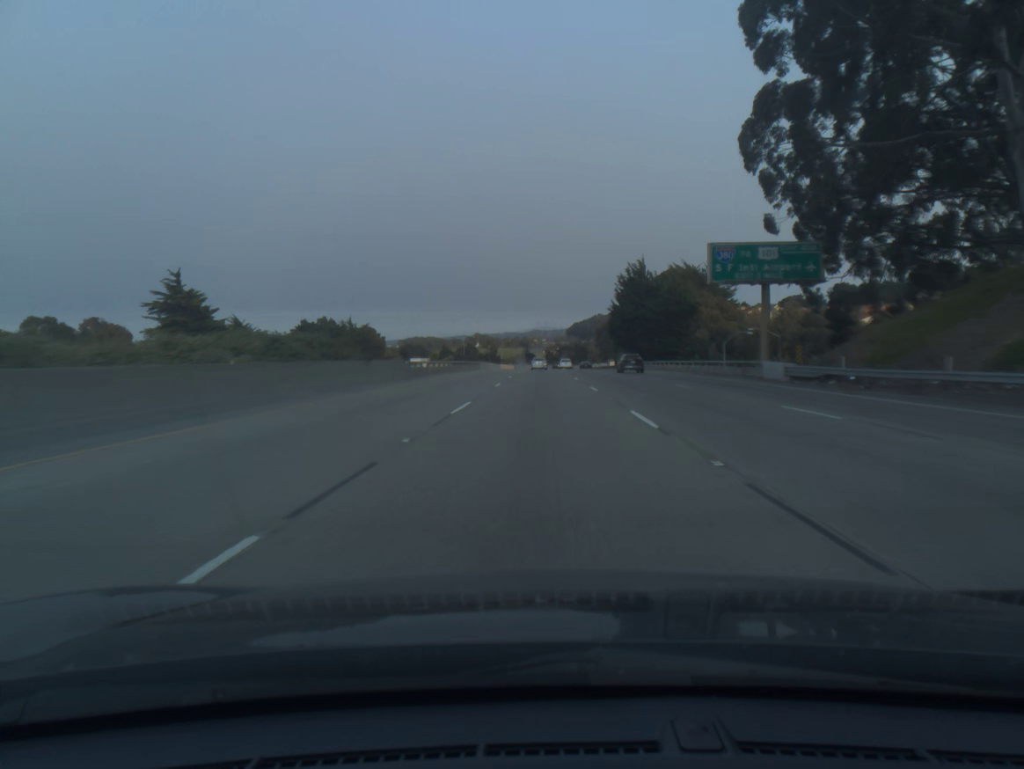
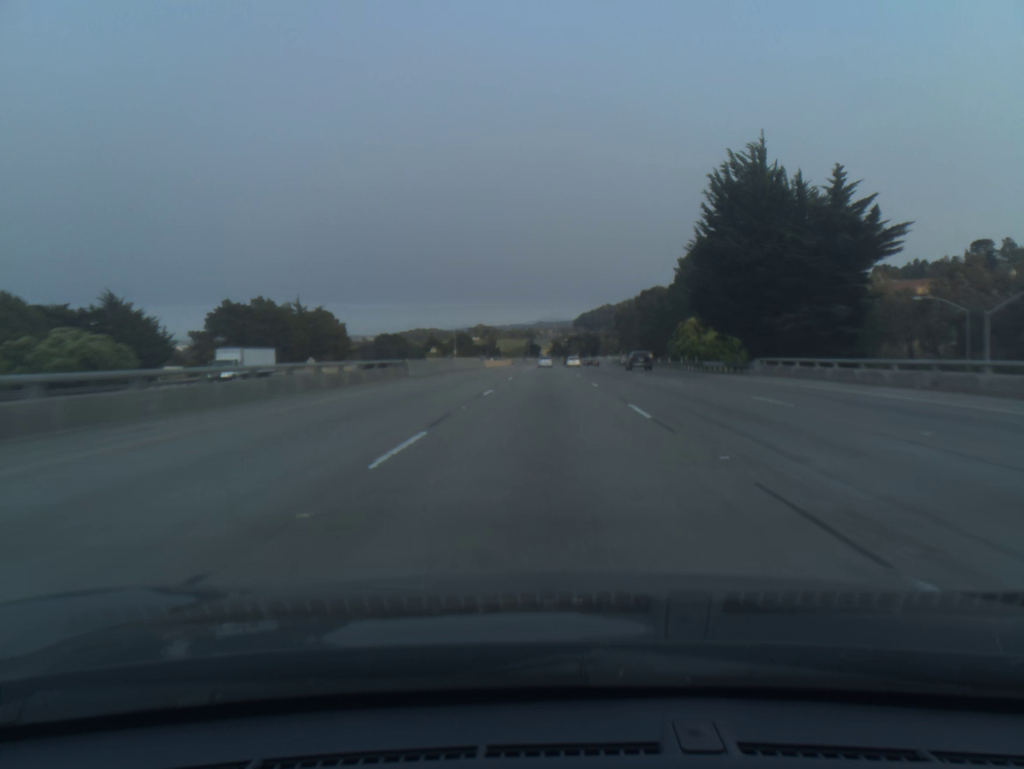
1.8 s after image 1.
(-0.2, +55.4) m; 0°
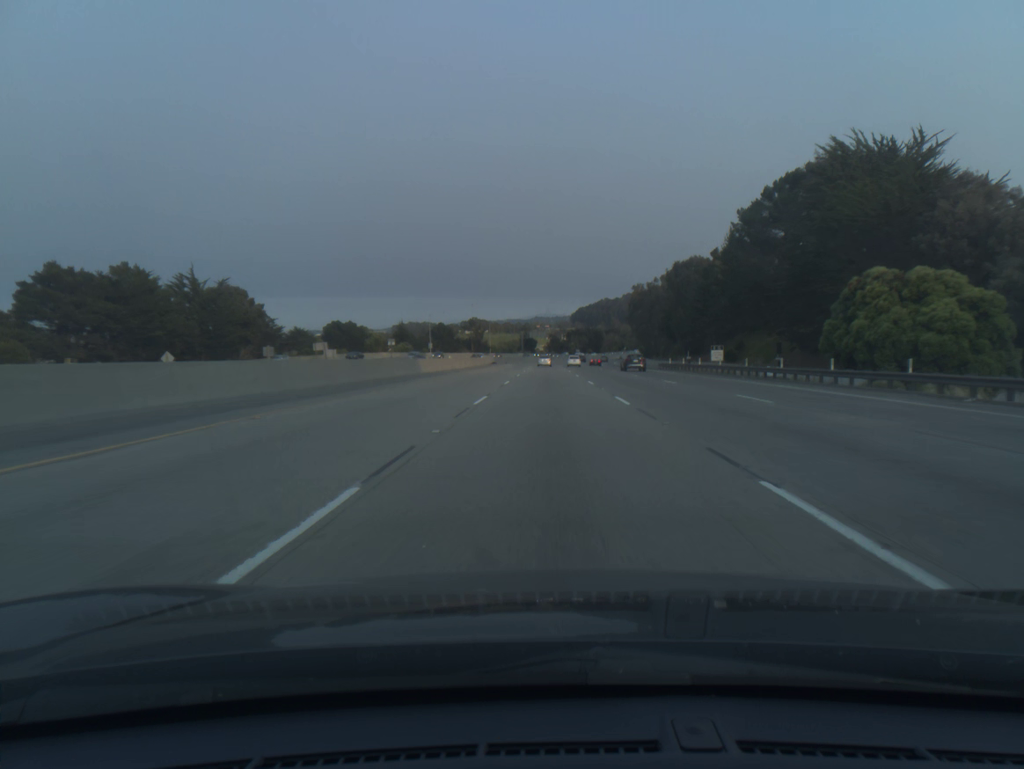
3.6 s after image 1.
(0.0, +55.4) m; 0°
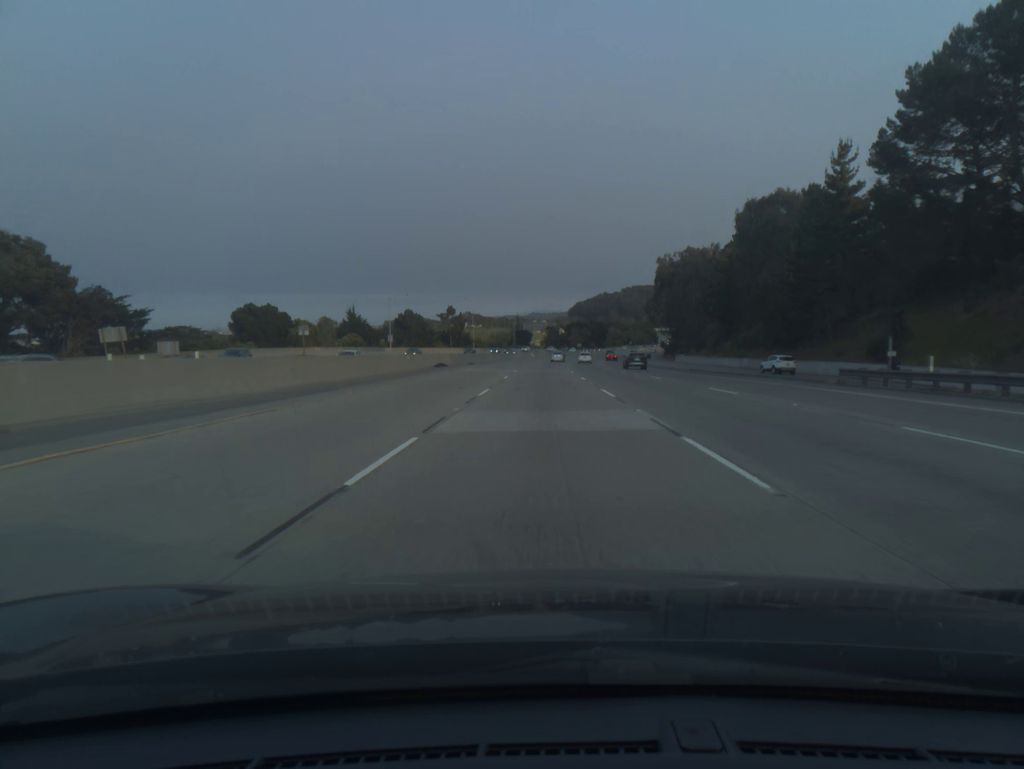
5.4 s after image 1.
(+0.2, +55.5) m; 0°
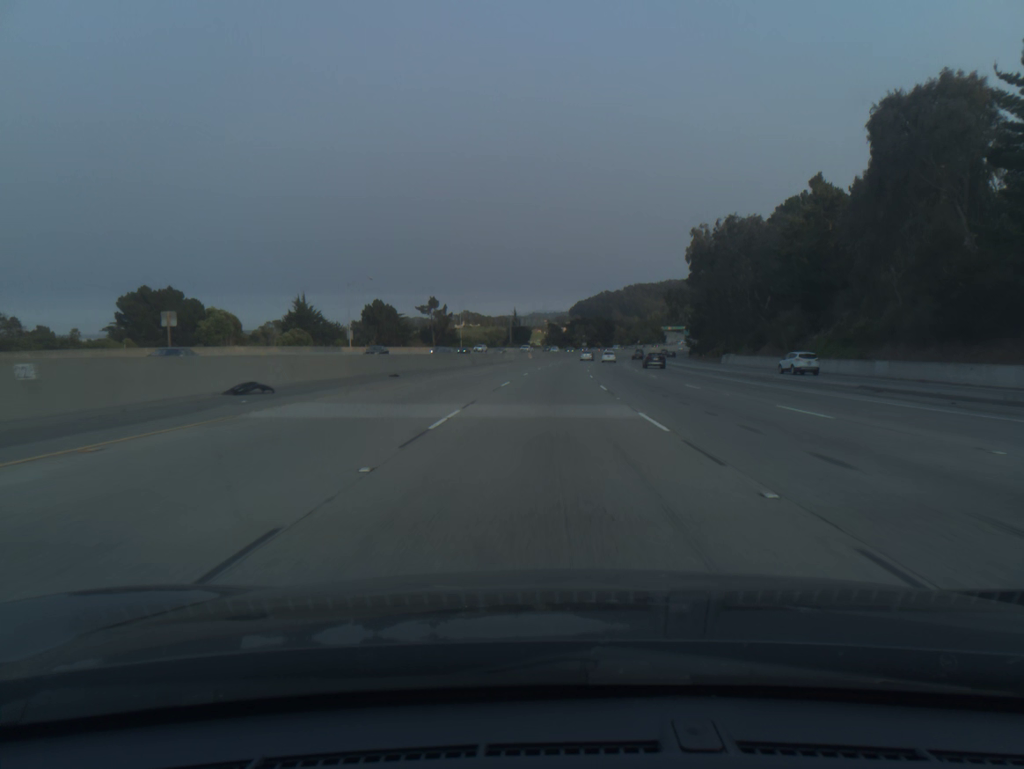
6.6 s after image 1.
(-0.1, +37.0) m; 0°
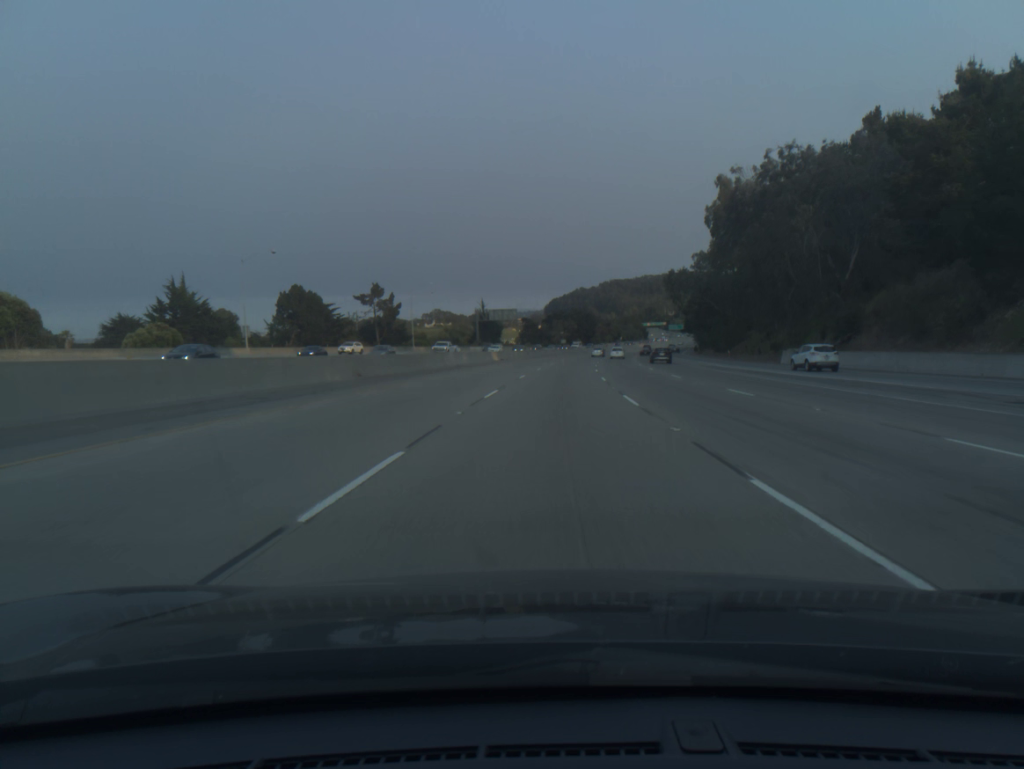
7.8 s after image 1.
(+0.4, +37.1) m; +2°
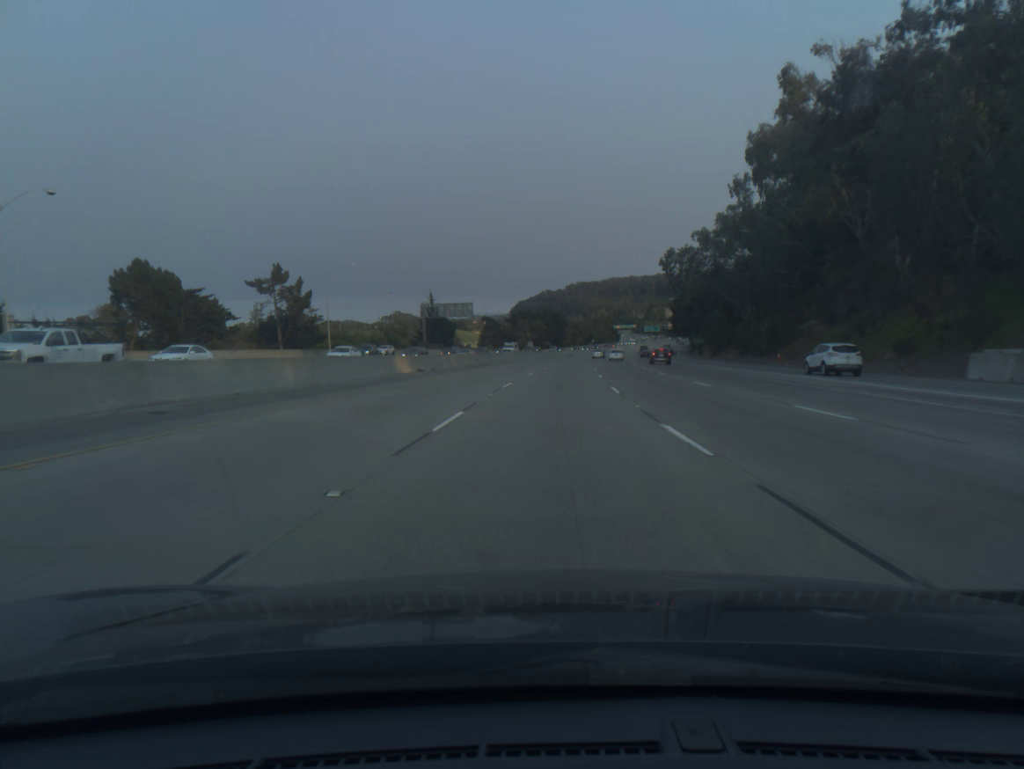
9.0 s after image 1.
(+0.8, +37.0) m; +2°
